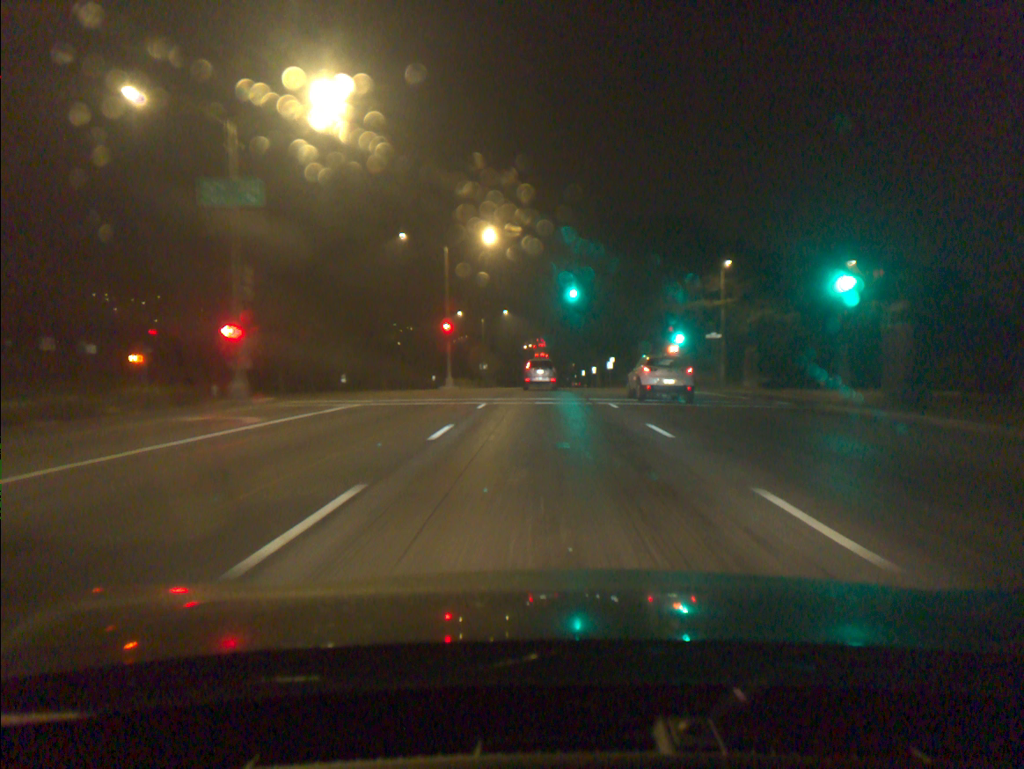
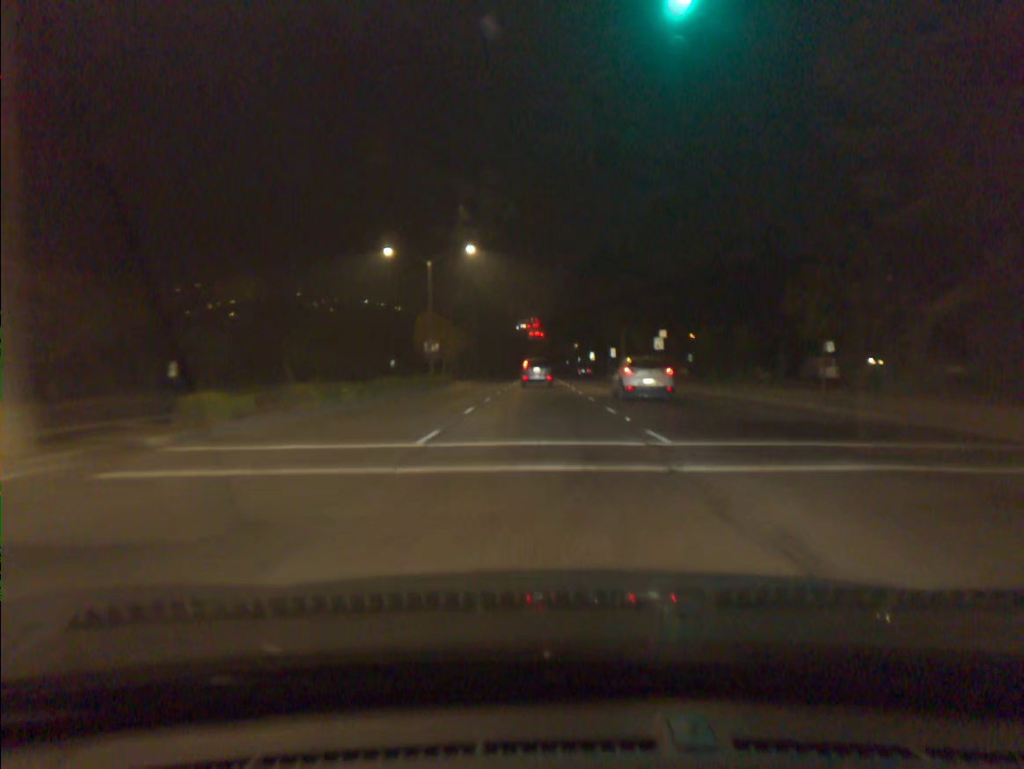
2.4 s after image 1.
(+0.2, +42.0) m; +1°
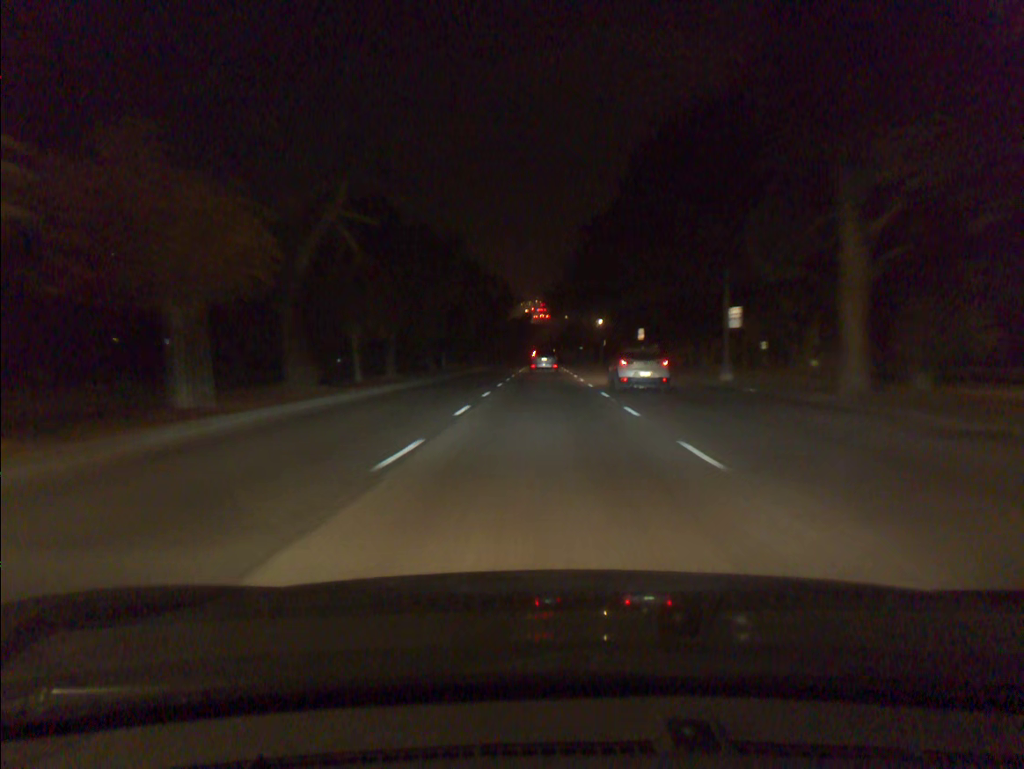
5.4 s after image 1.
(-0.3, +54.5) m; -1°
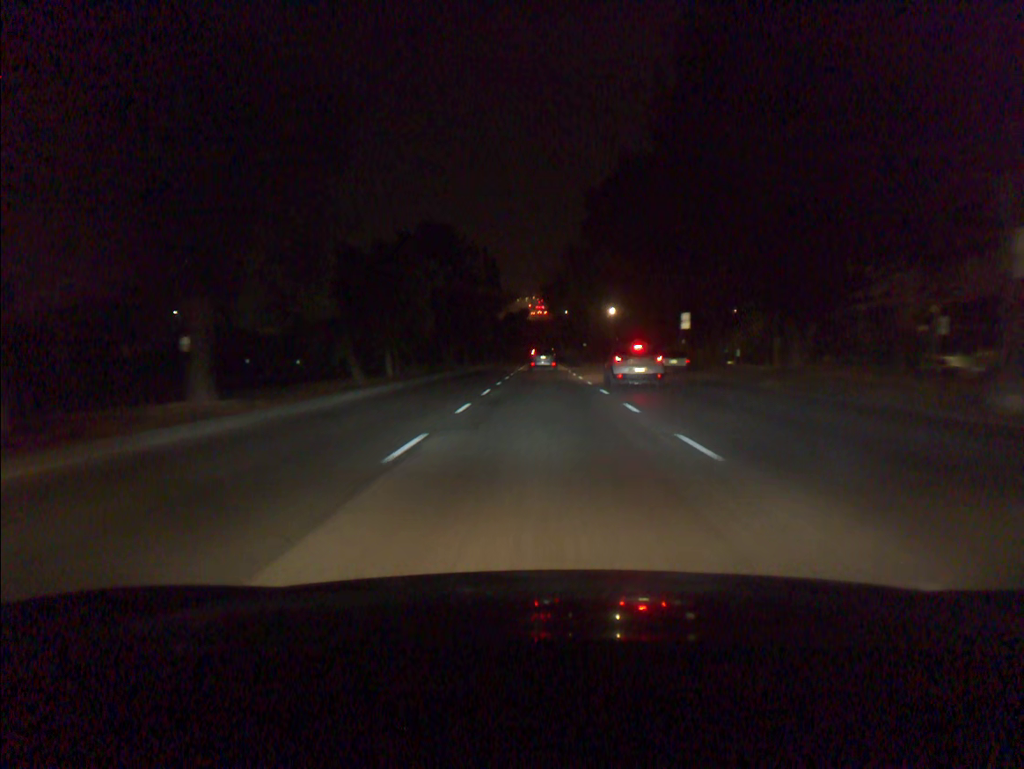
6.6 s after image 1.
(+0.1, +21.8) m; 0°
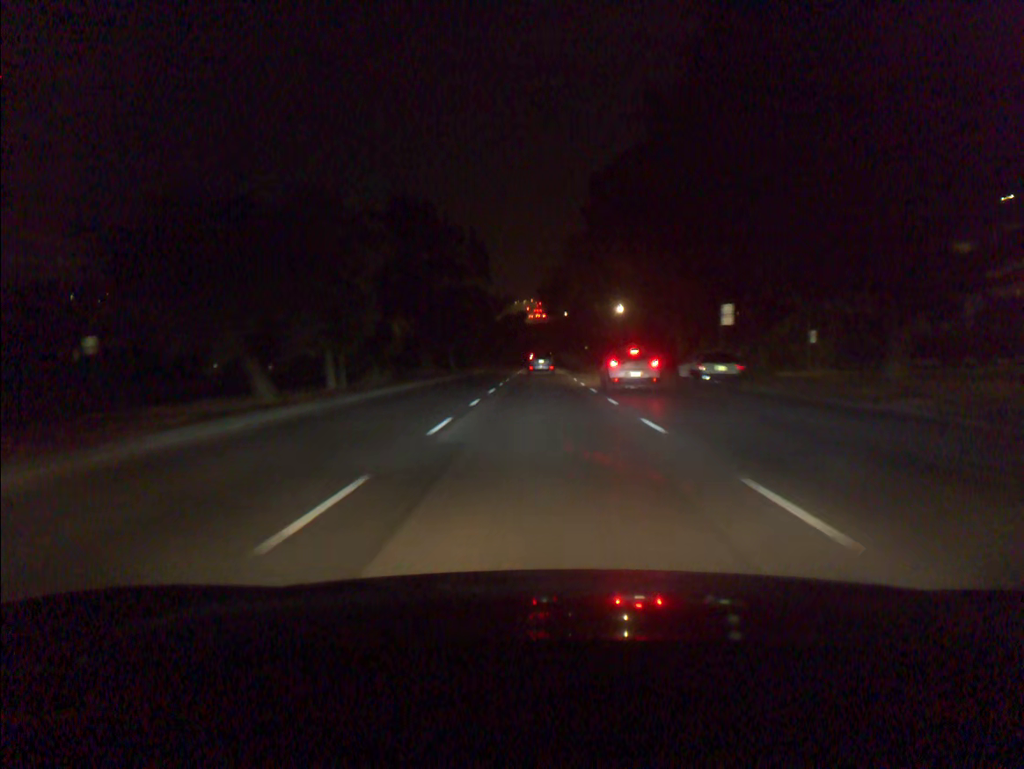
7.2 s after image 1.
(0.0, +10.9) m; 0°
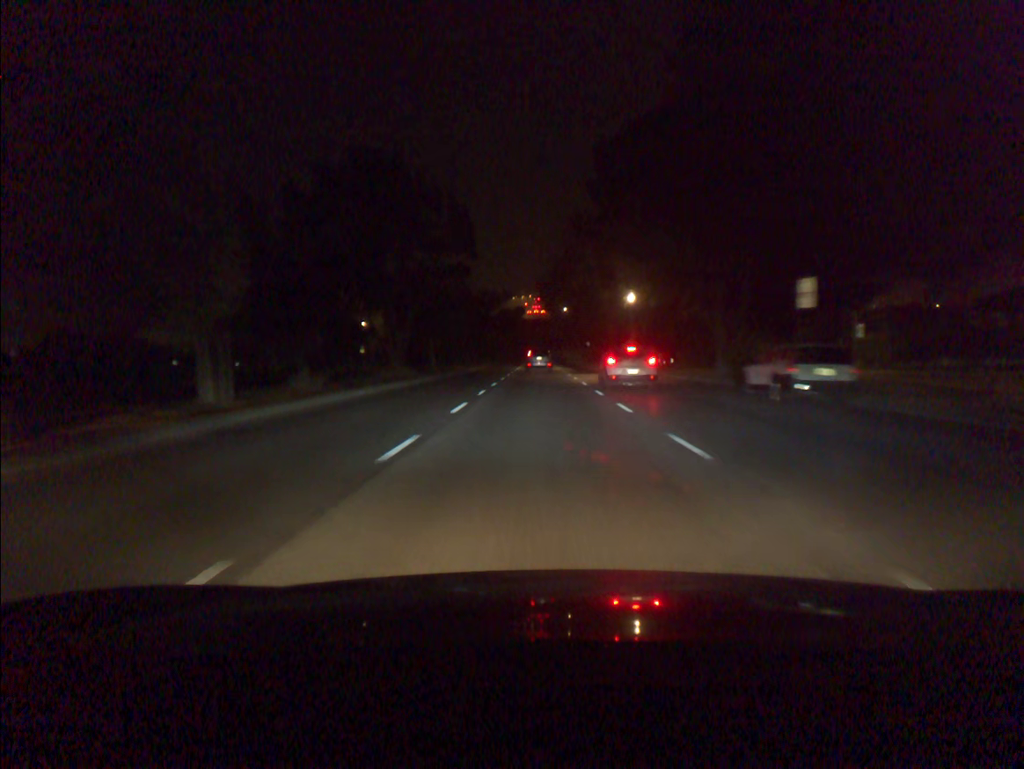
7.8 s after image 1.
(0.0, +10.9) m; 0°
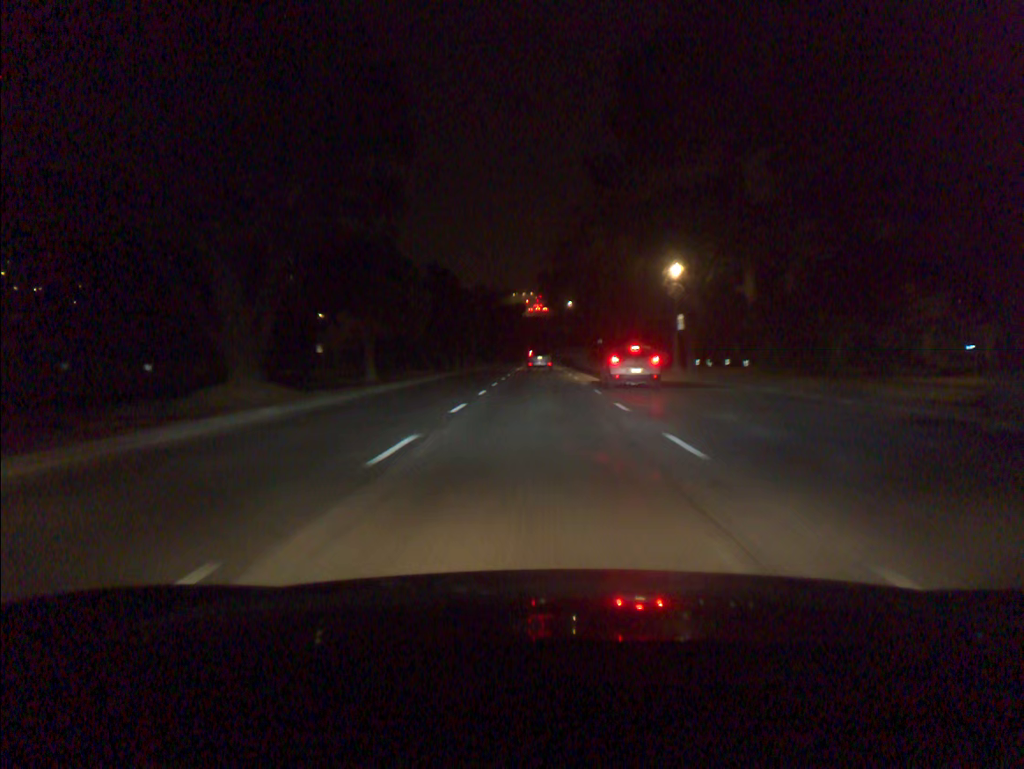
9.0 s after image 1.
(0.0, +21.7) m; 0°
